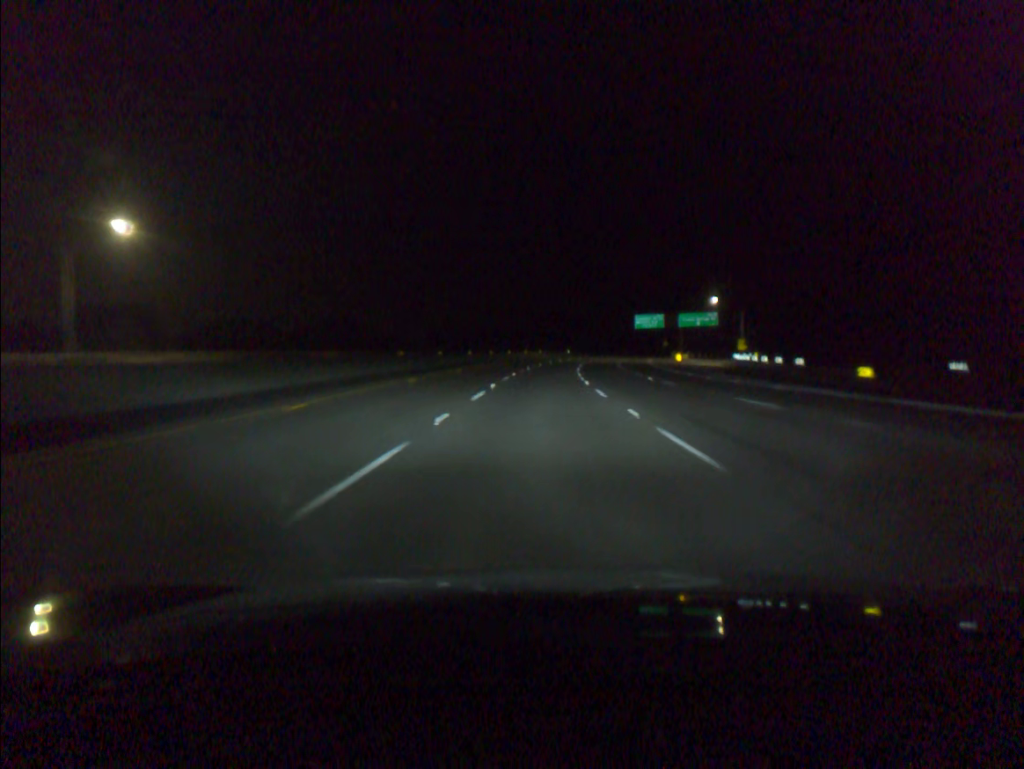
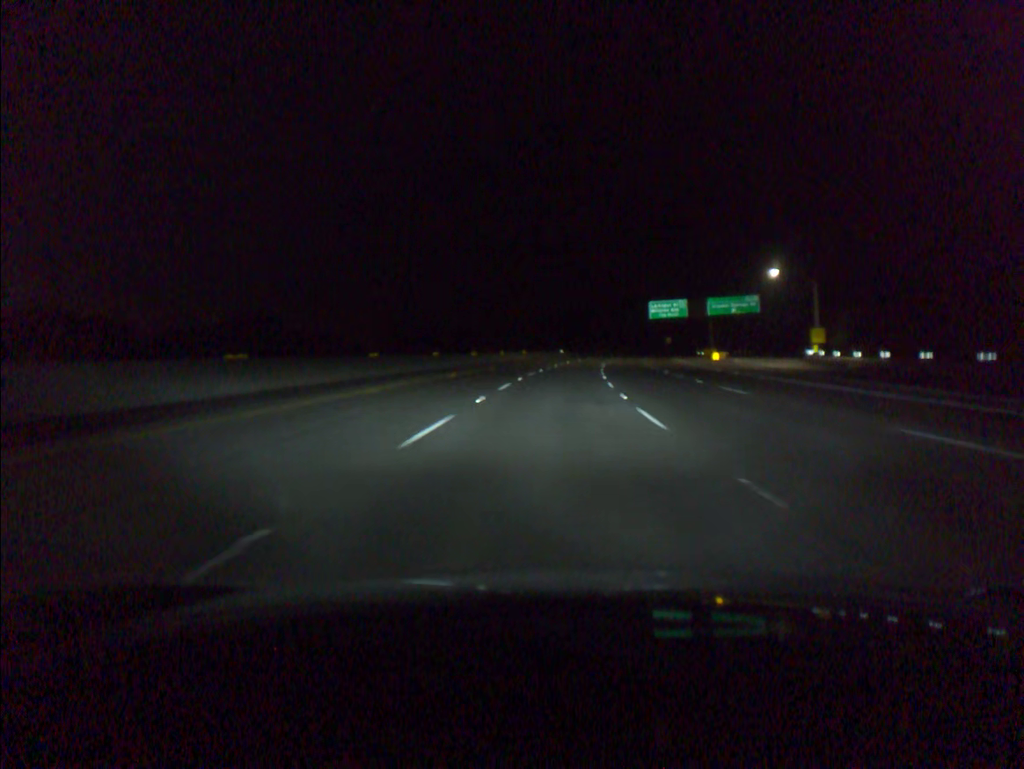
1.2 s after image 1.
(+0.2, +38.5) m; +1°
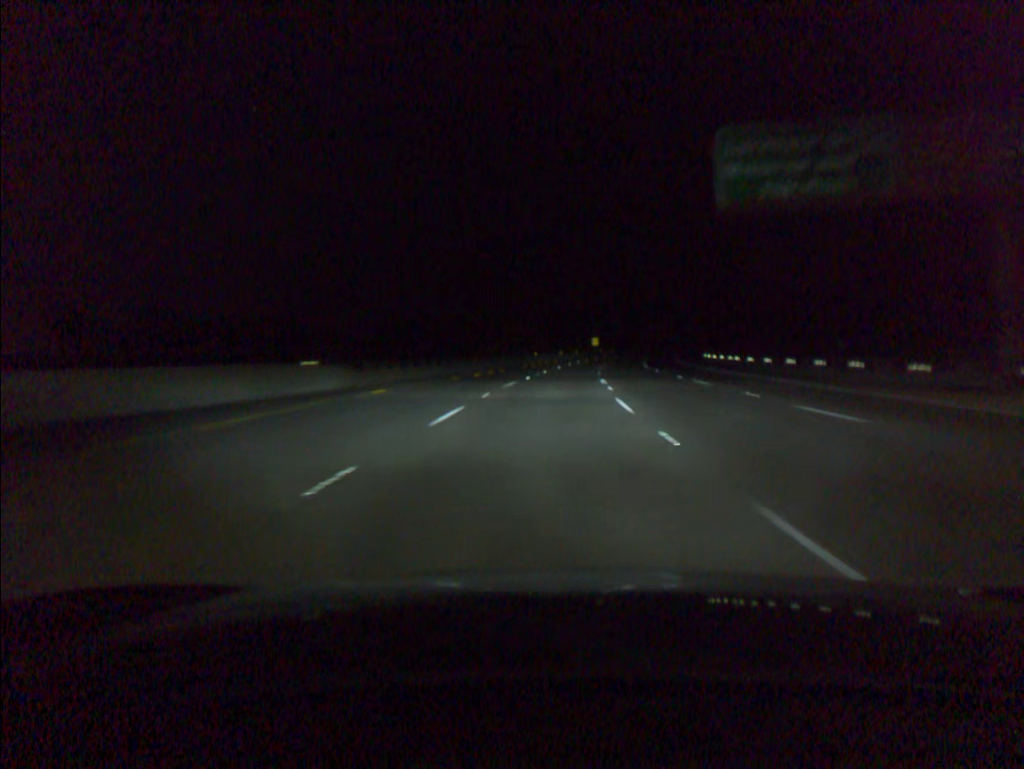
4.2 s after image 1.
(+7.1, +95.6) m; +8°
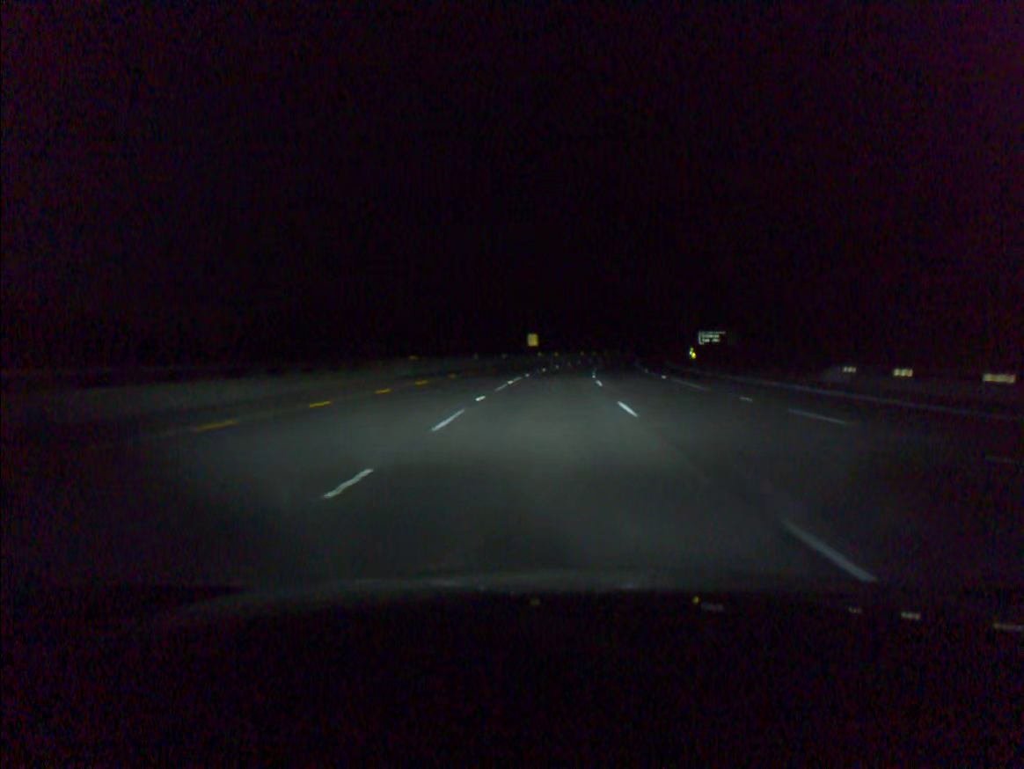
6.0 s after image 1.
(+2.4, +57.7) m; +5°
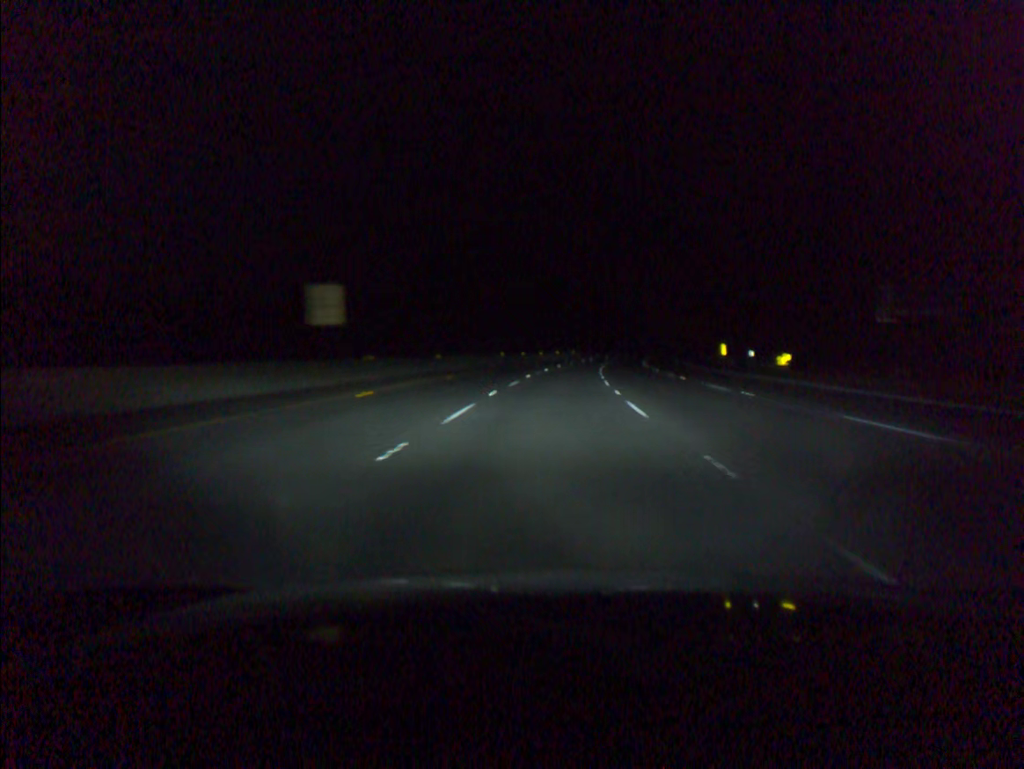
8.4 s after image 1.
(+4.0, +77.5) m; +6°
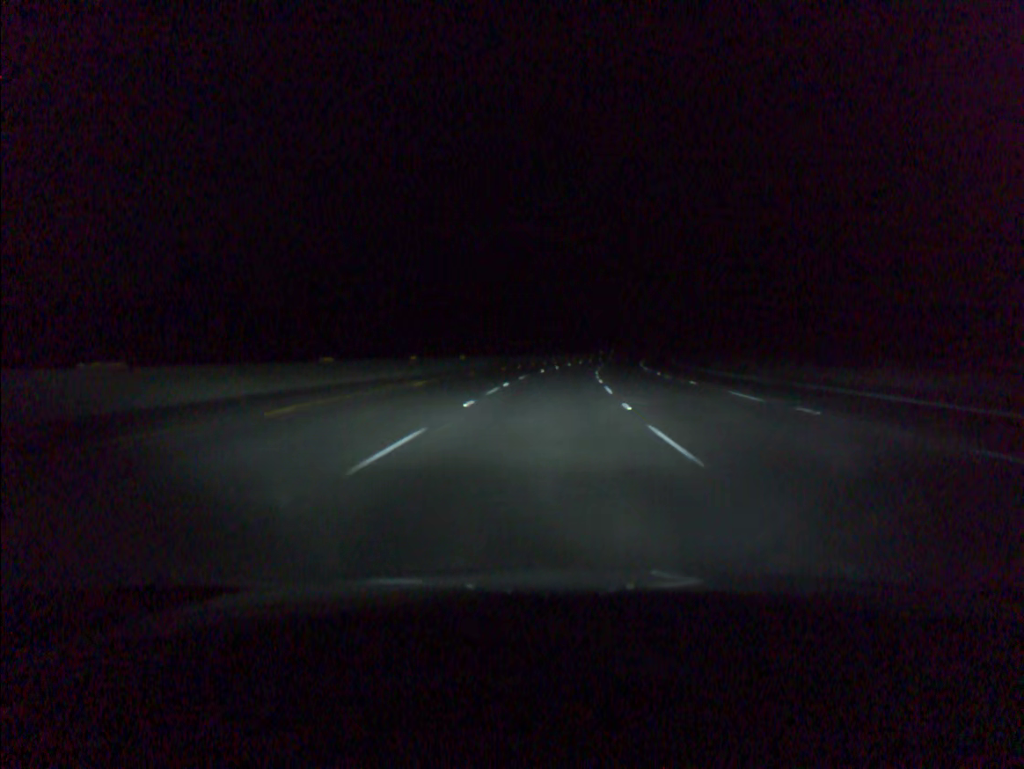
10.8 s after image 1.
(+4.7, +77.9) m; +6°
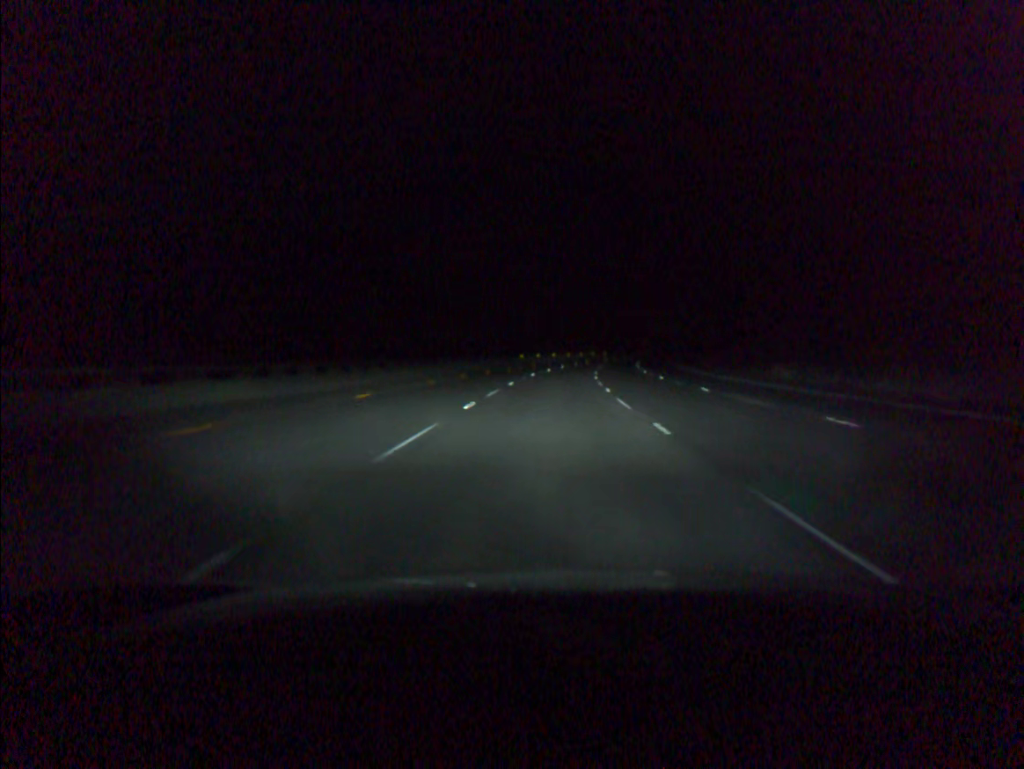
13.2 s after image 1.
(+4.3, +78.0) m; +7°
